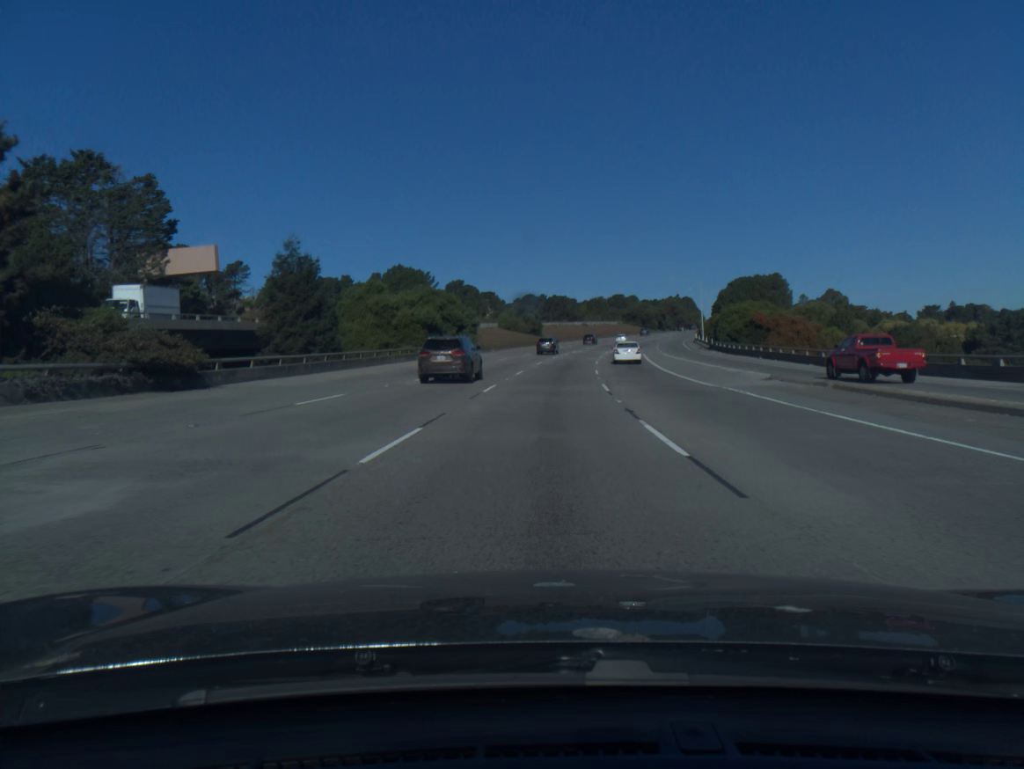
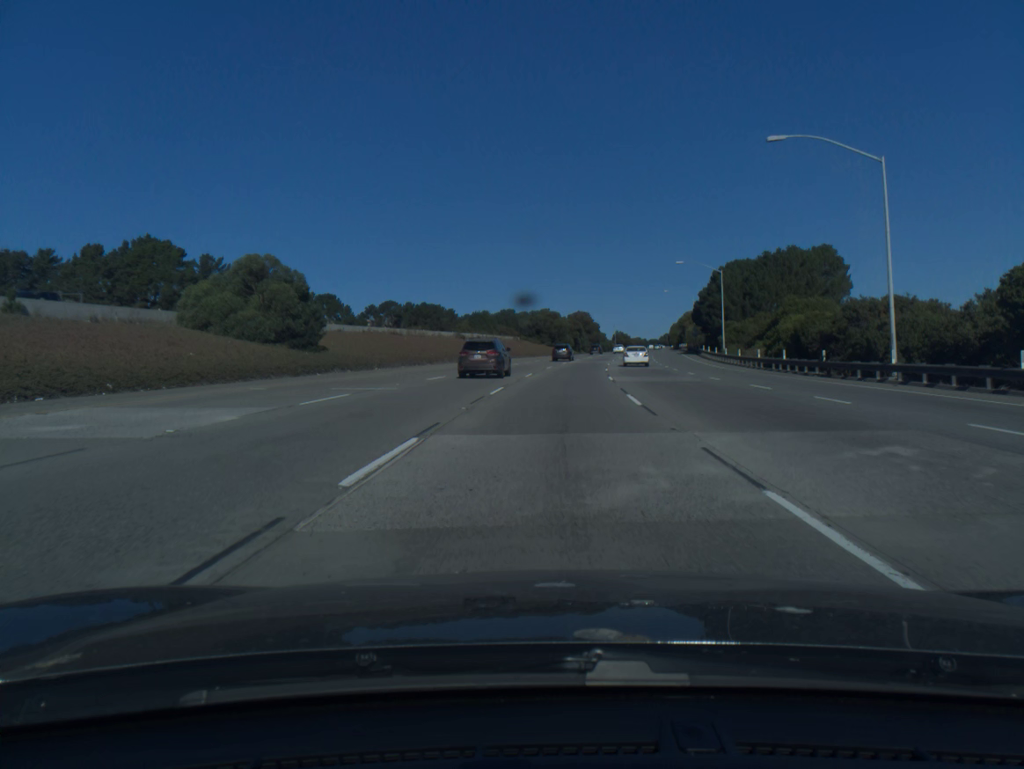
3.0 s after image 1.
(+6.4, +92.8) m; +8°
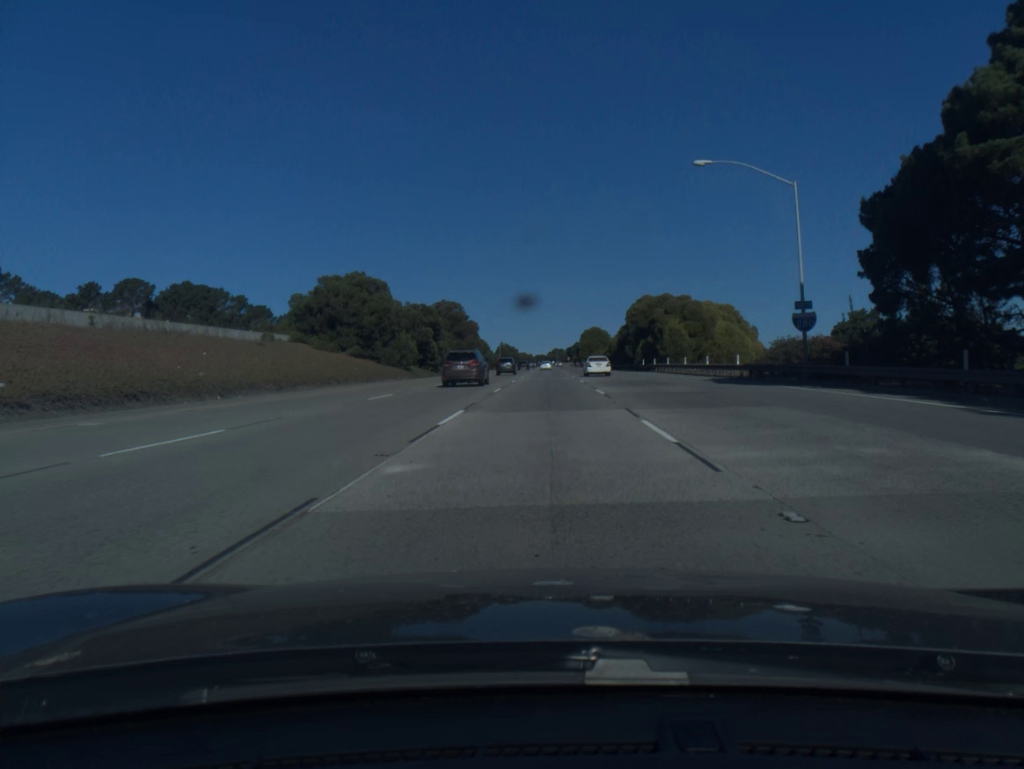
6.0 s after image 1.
(+7.9, +93.7) m; +9°
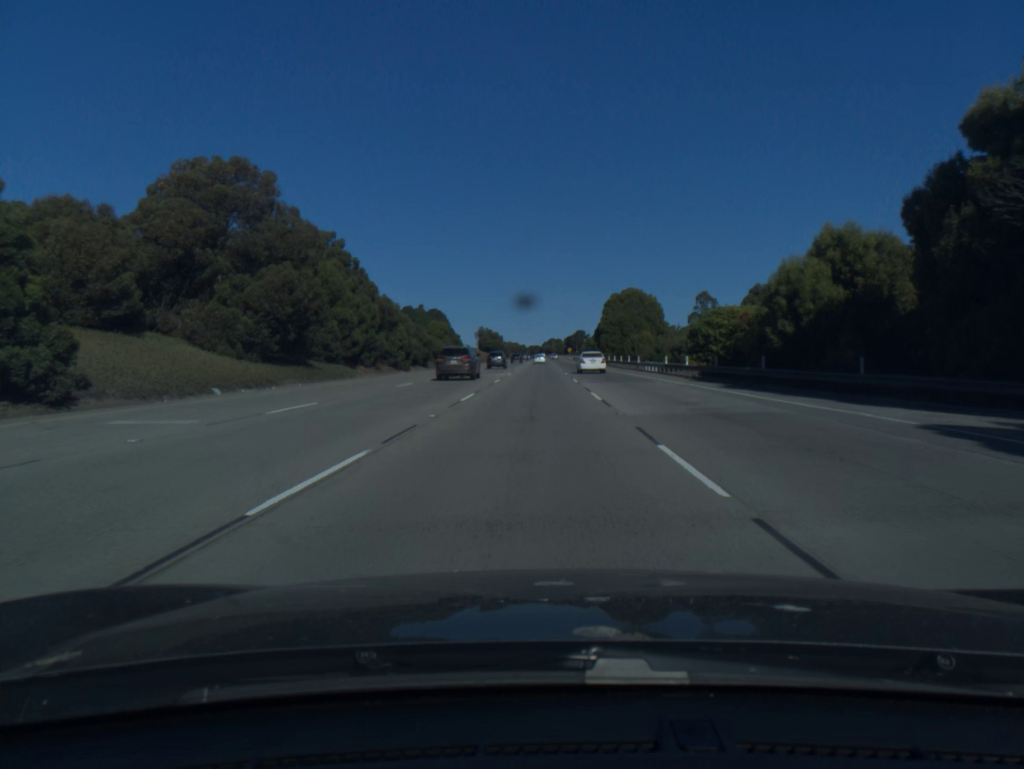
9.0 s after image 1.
(+1.2, +95.4) m; 0°
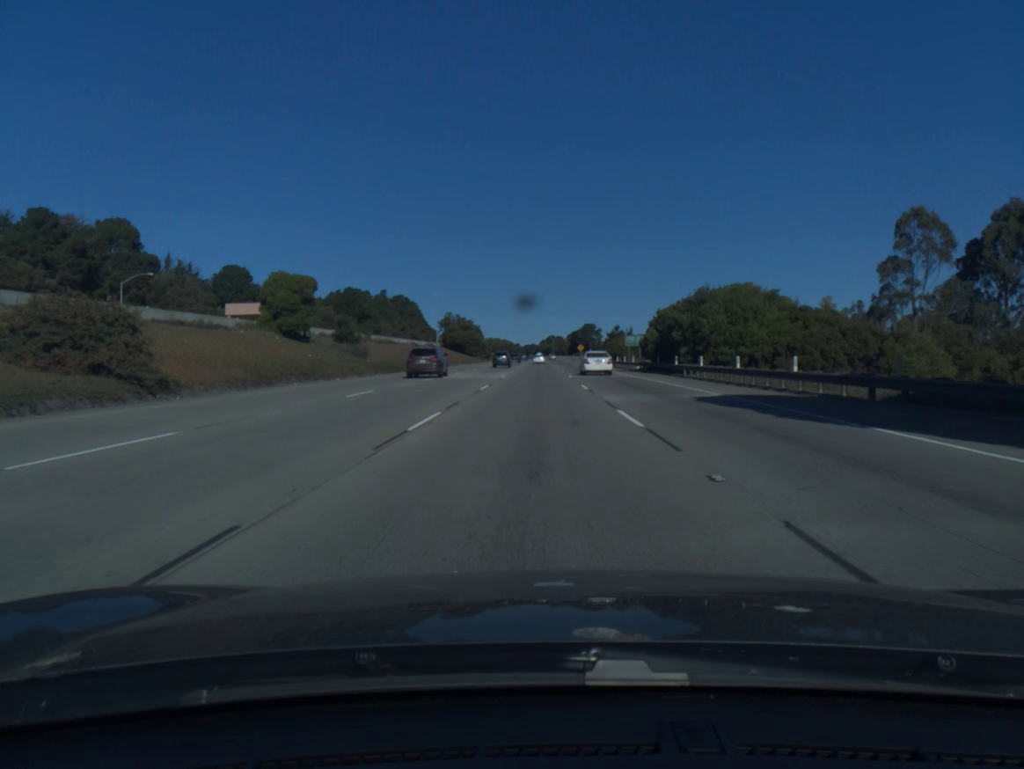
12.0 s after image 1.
(0.0, +96.0) m; 0°
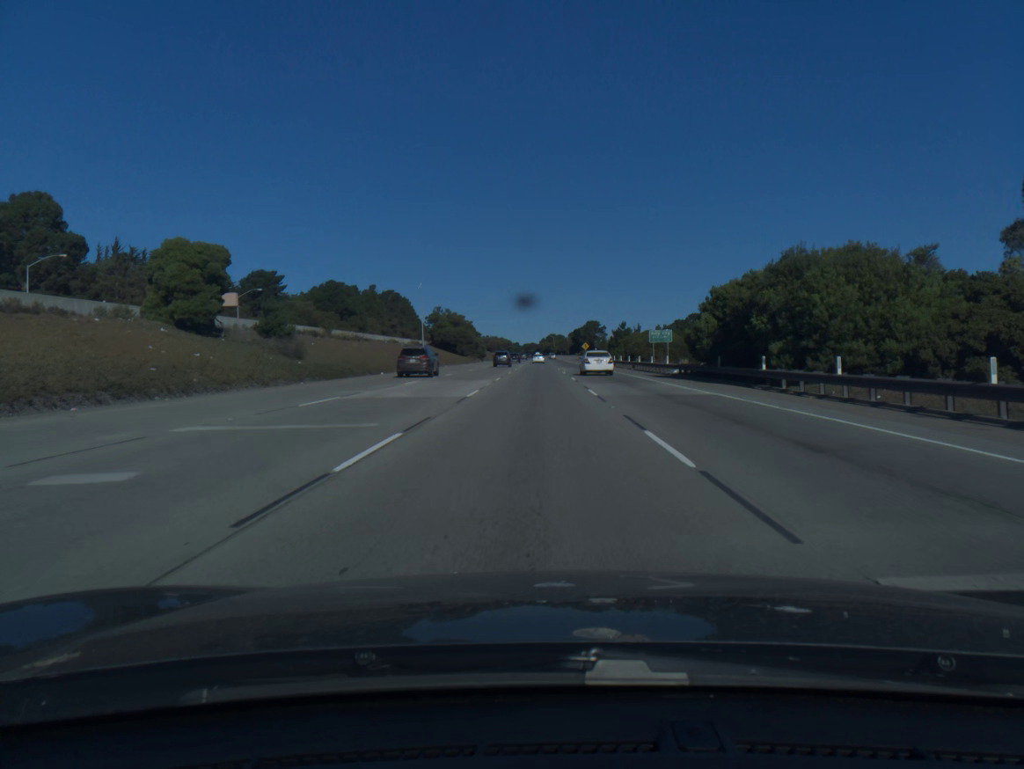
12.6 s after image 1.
(0.0, +19.2) m; 0°
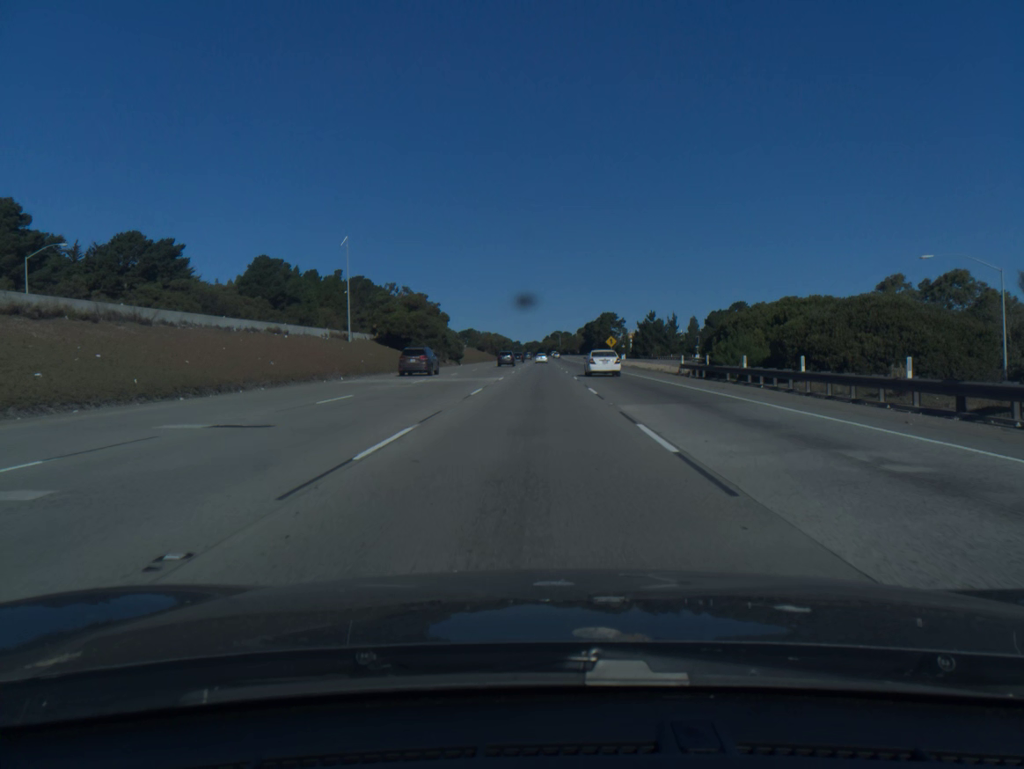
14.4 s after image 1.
(-0.1, +57.4) m; 0°
